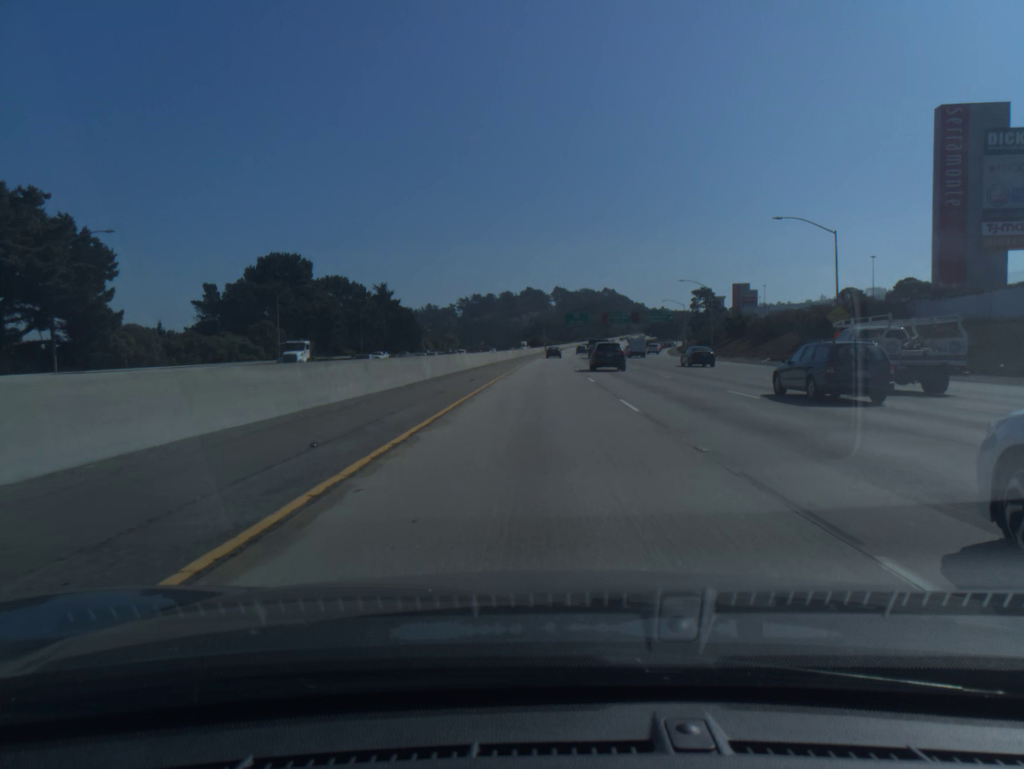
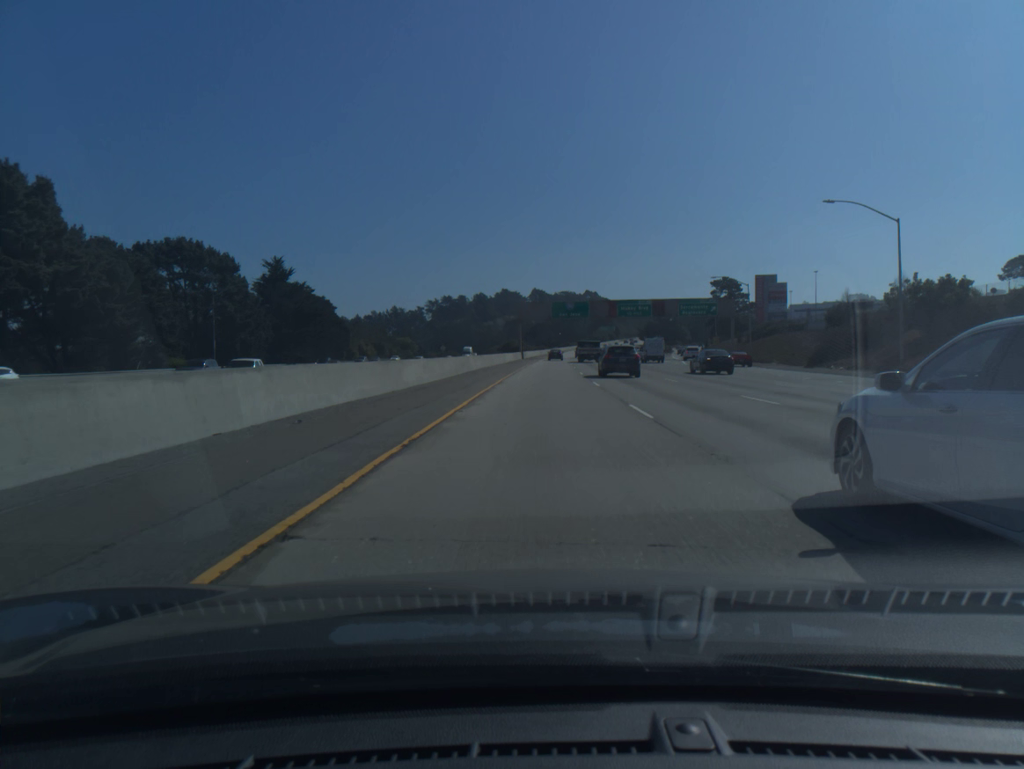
(+0.7, +59.7) m; +2°
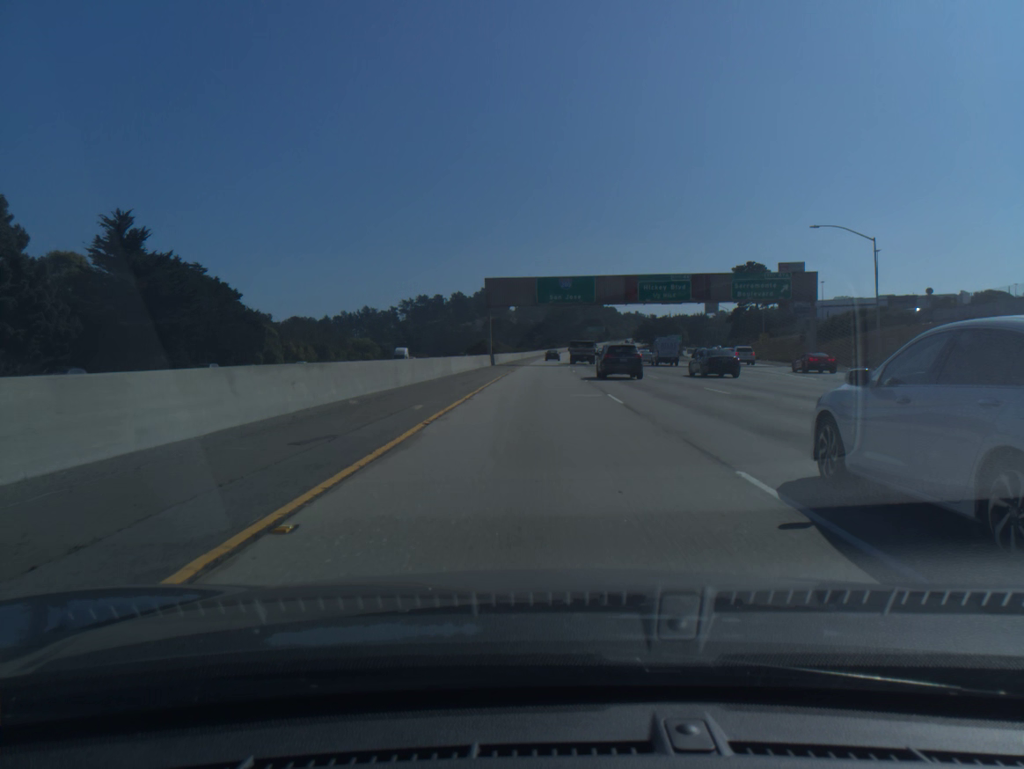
(+0.5, +39.7) m; +1°
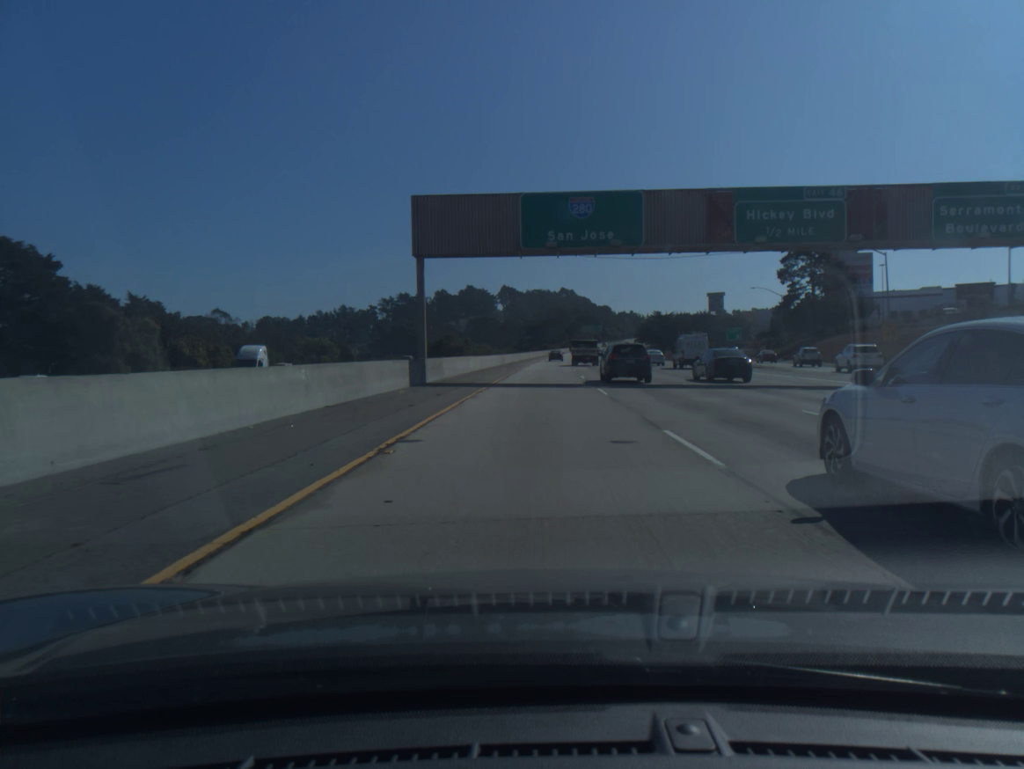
(+0.3, +39.7) m; +1°
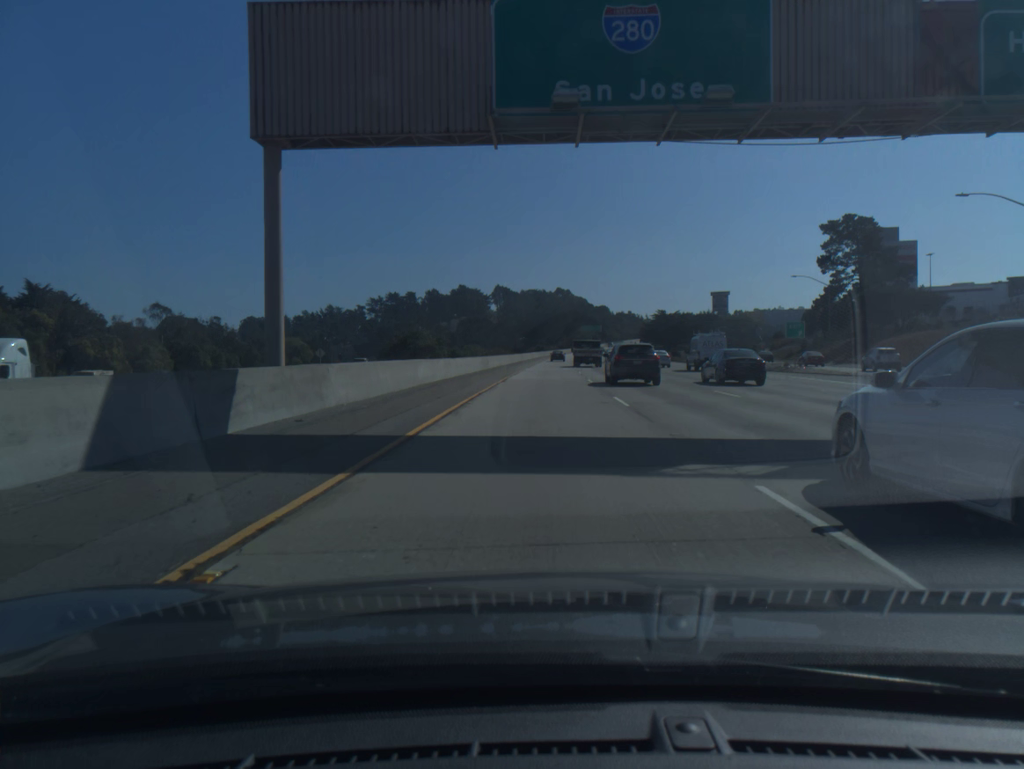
(+0.1, +19.8) m; 0°
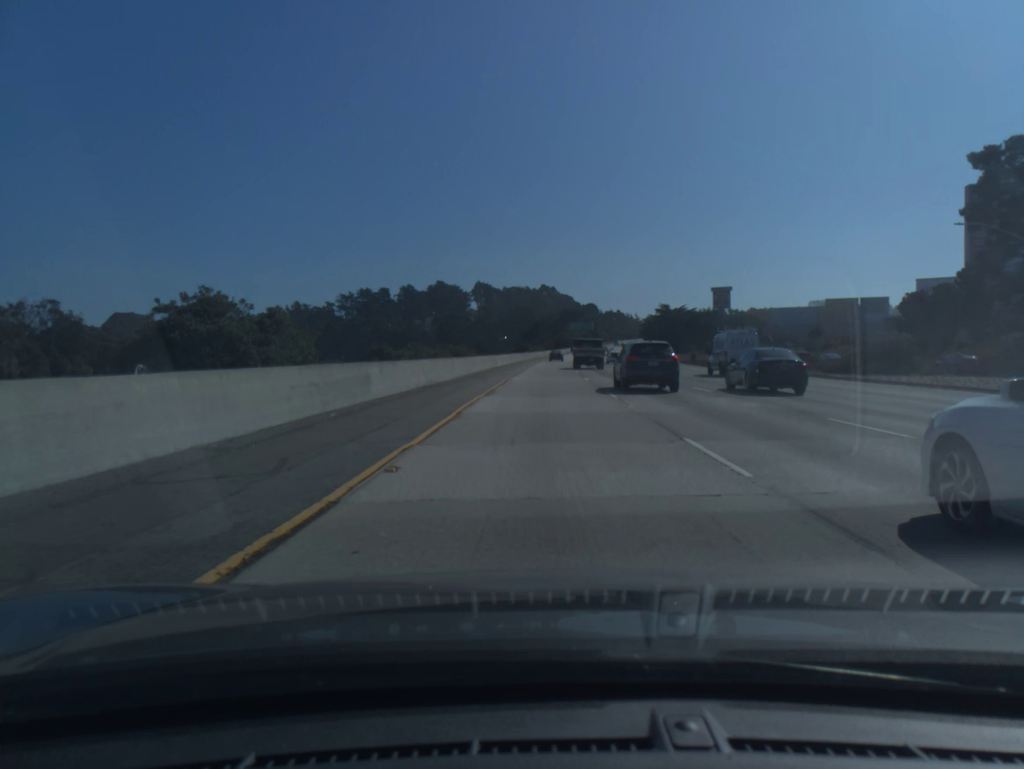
(+0.3, +39.7) m; +1°
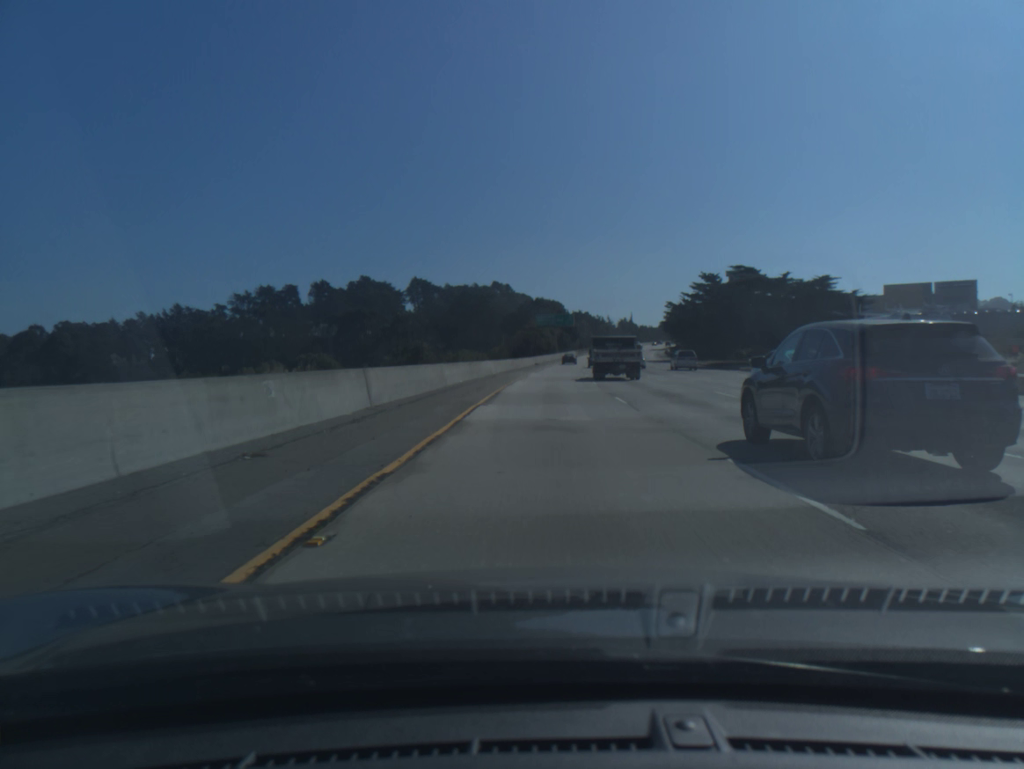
(+2.5, +104.9) m; +3°
